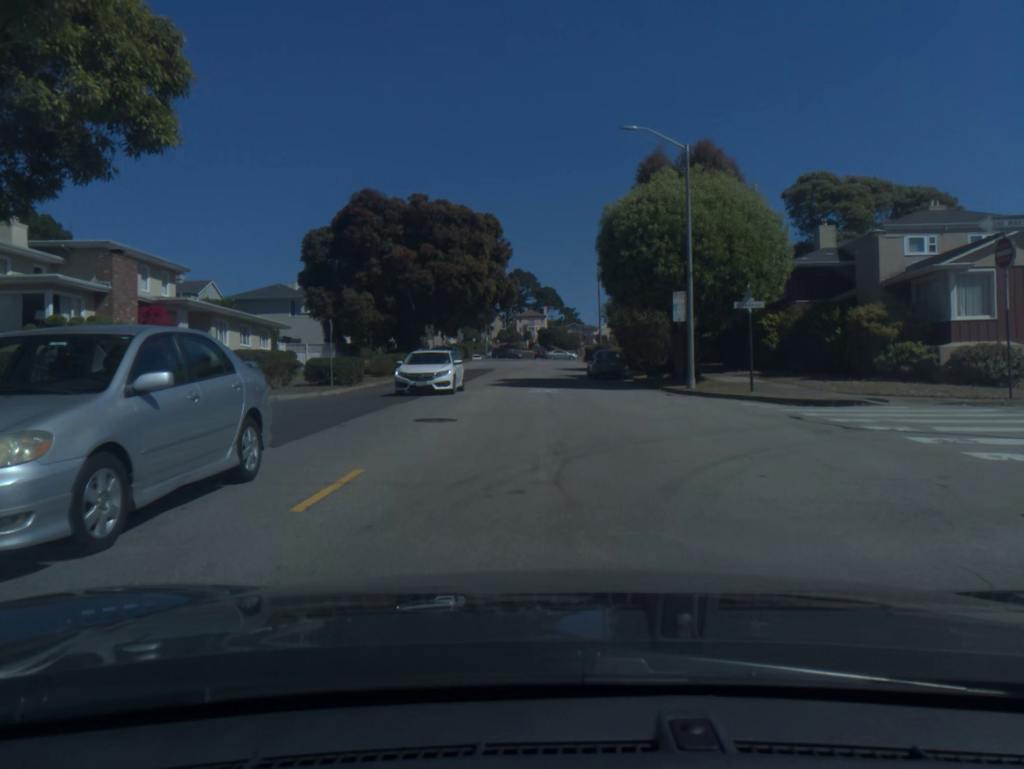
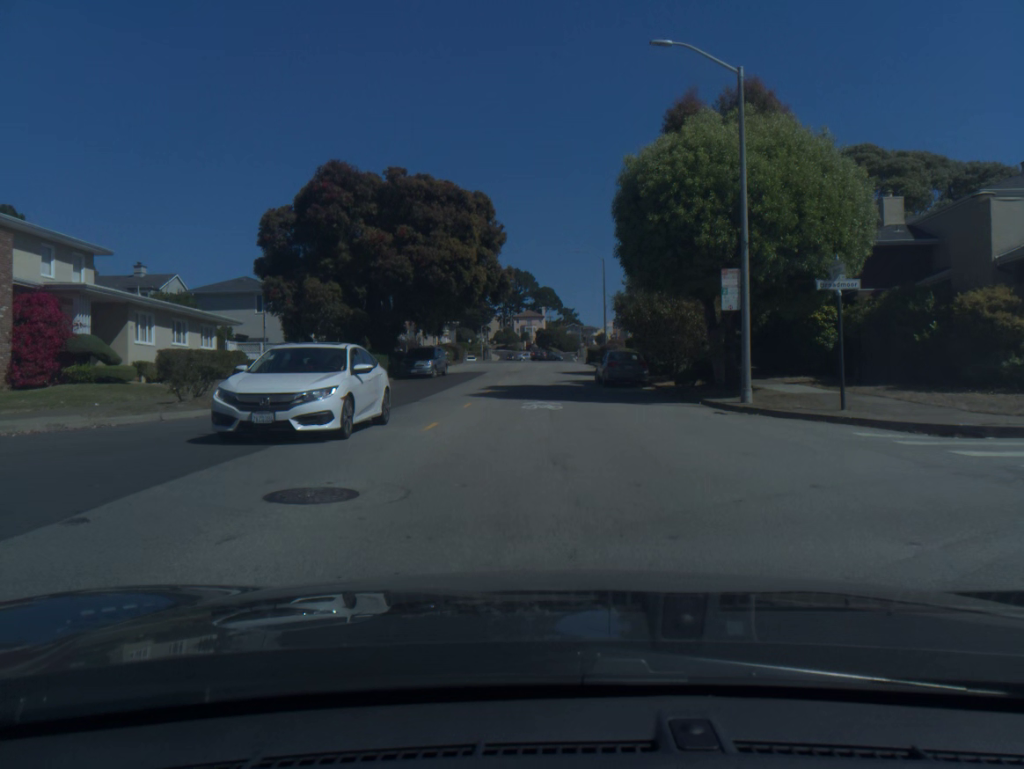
(0.0, +7.4) m; 0°
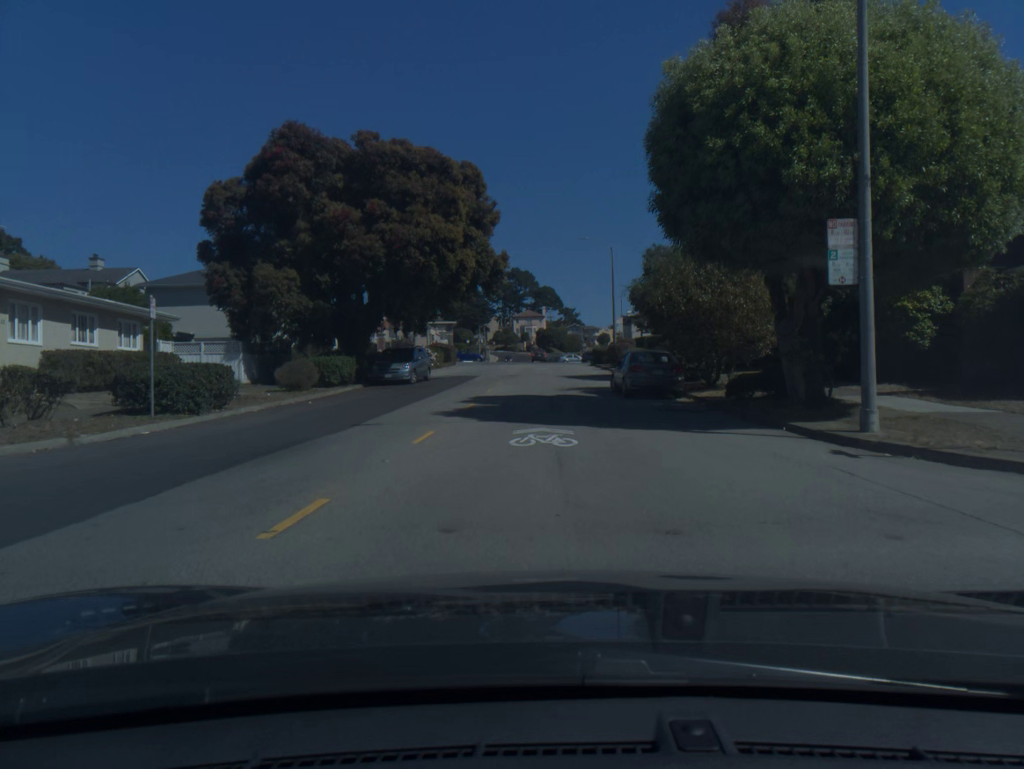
(0.0, +7.3) m; 0°
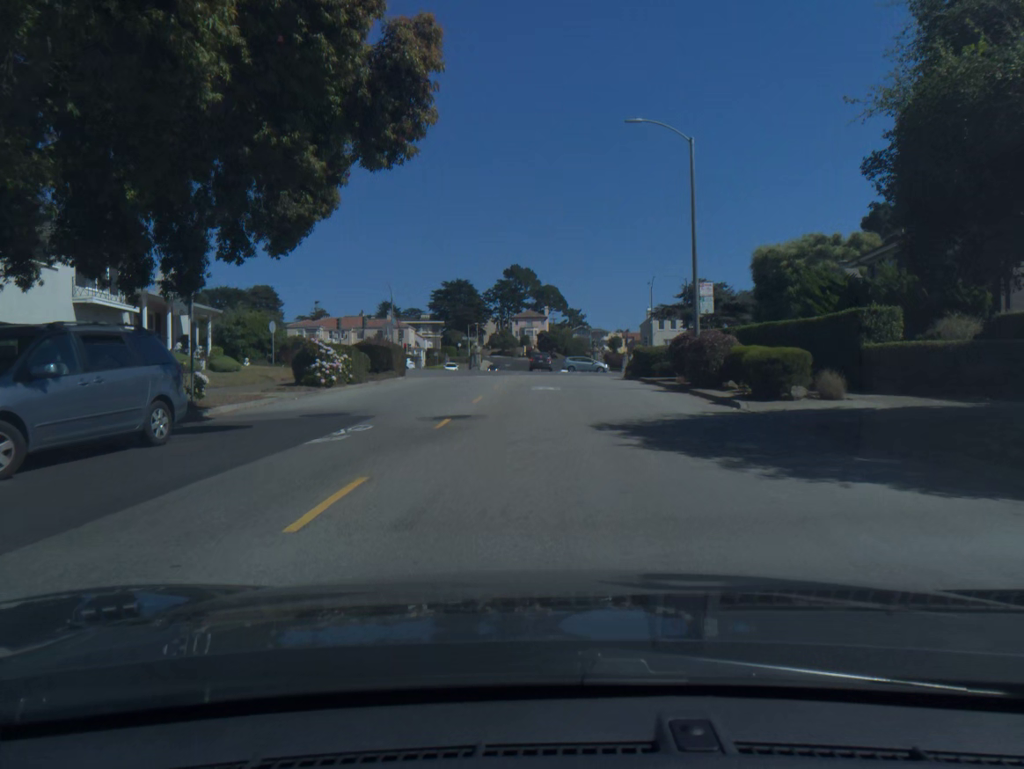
(-0.1, +27.7) m; 0°
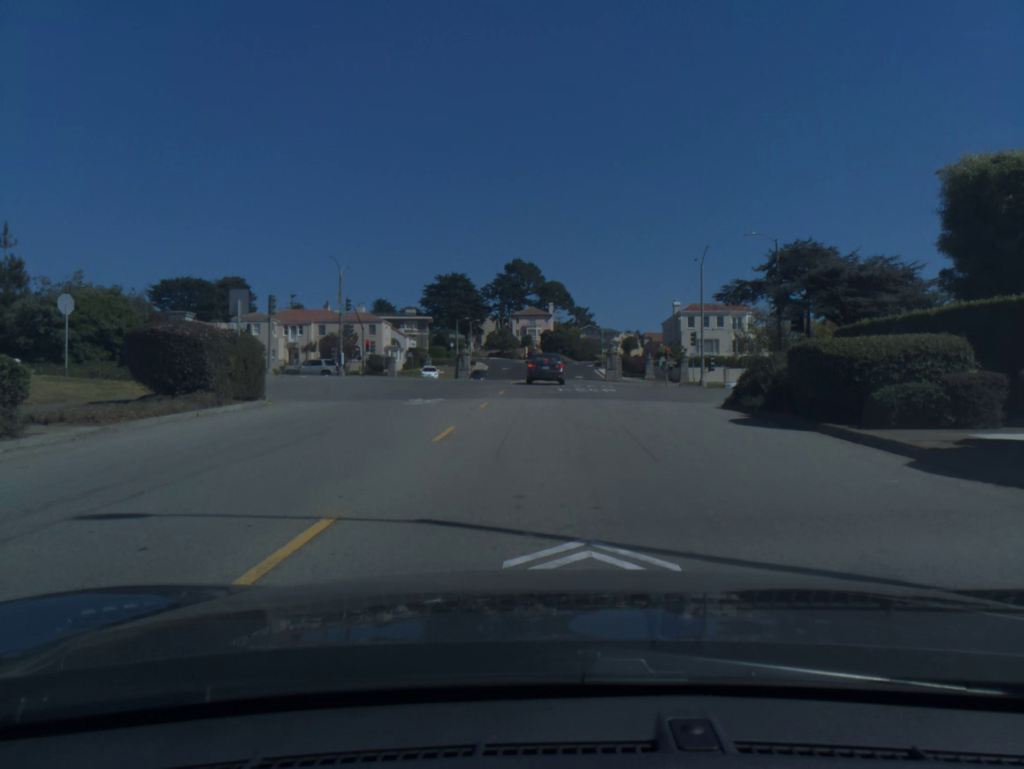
(-0.1, +23.9) m; 0°
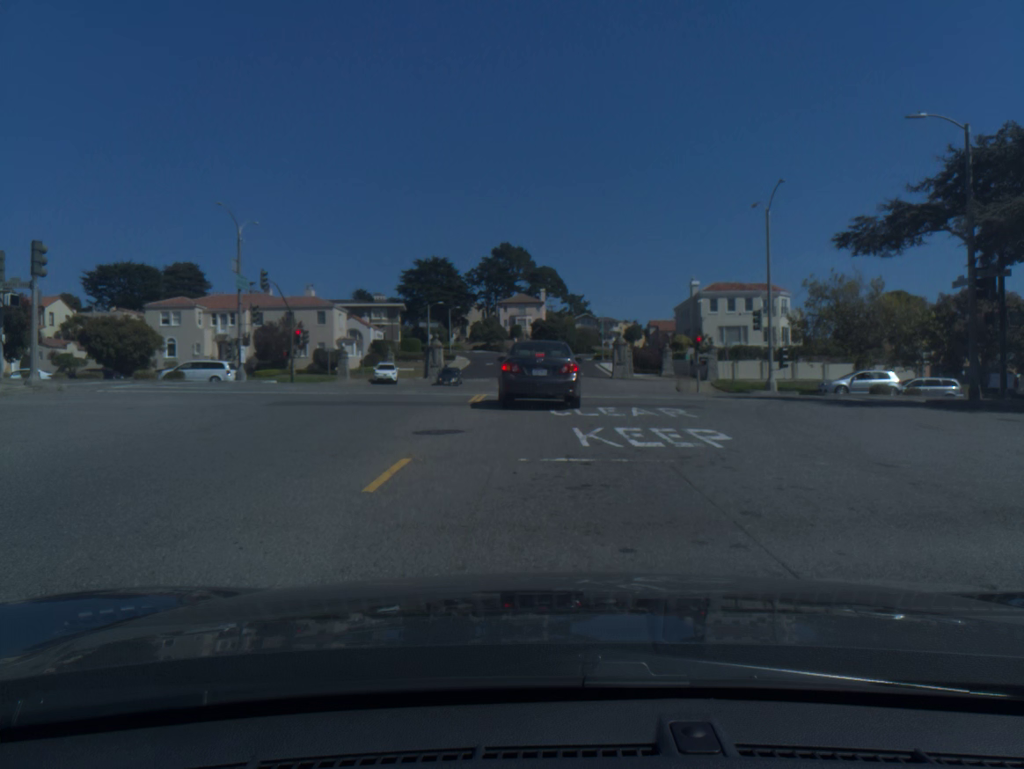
(+0.1, +19.0) m; 0°
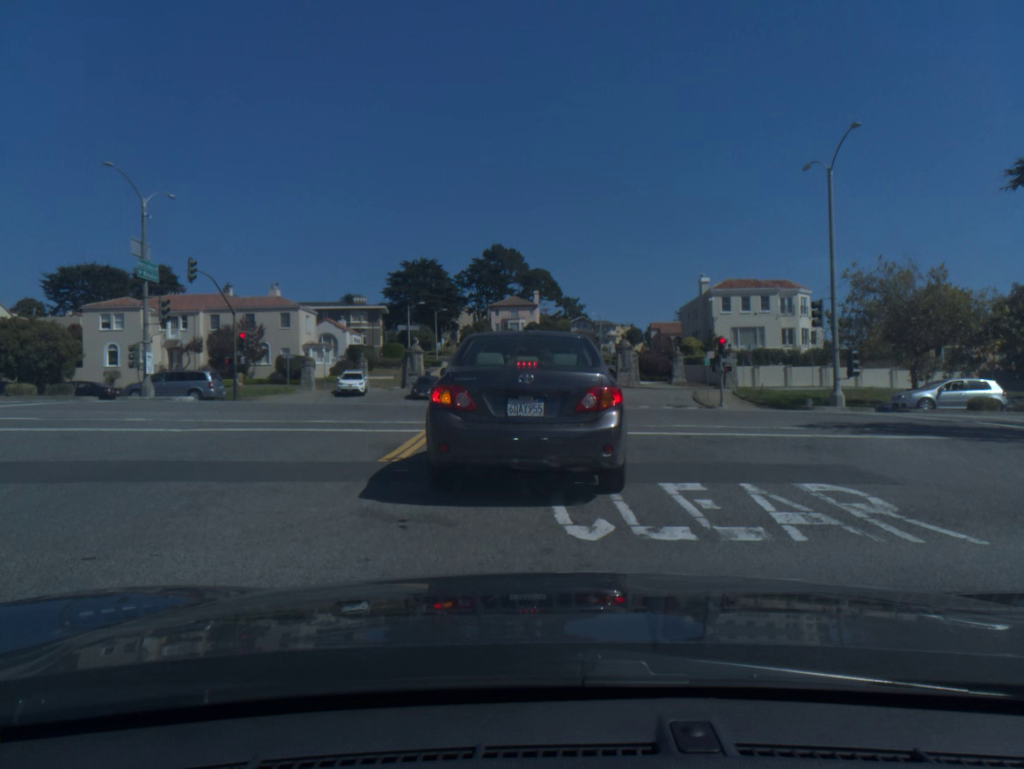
(0.0, +9.9) m; +1°
